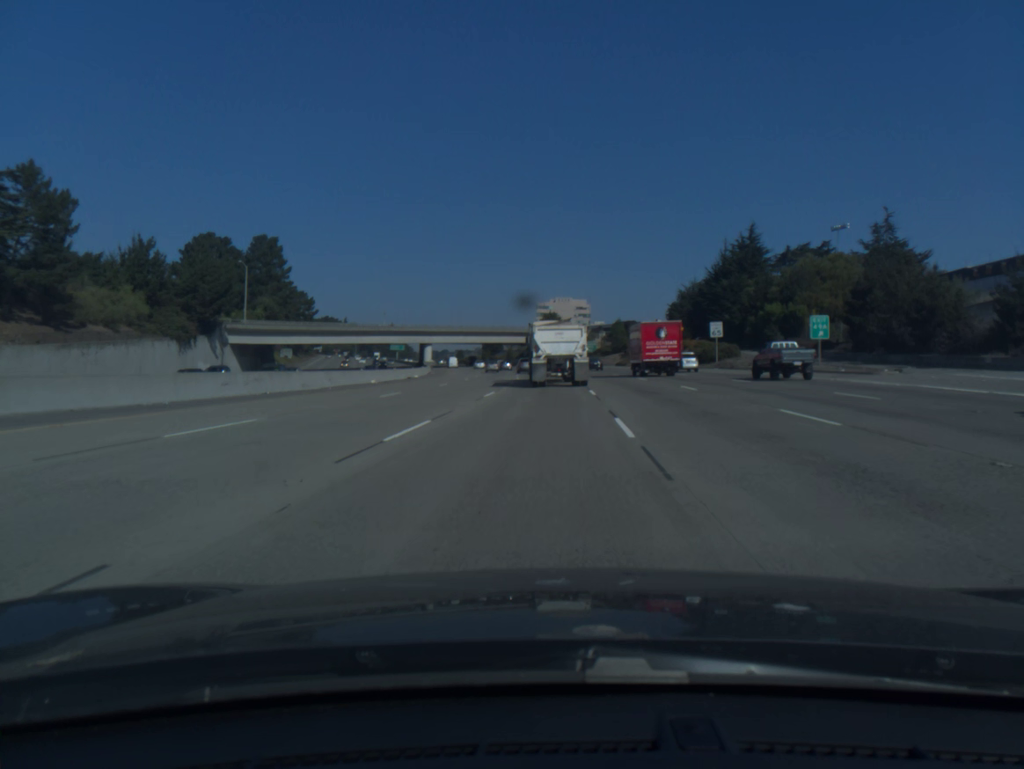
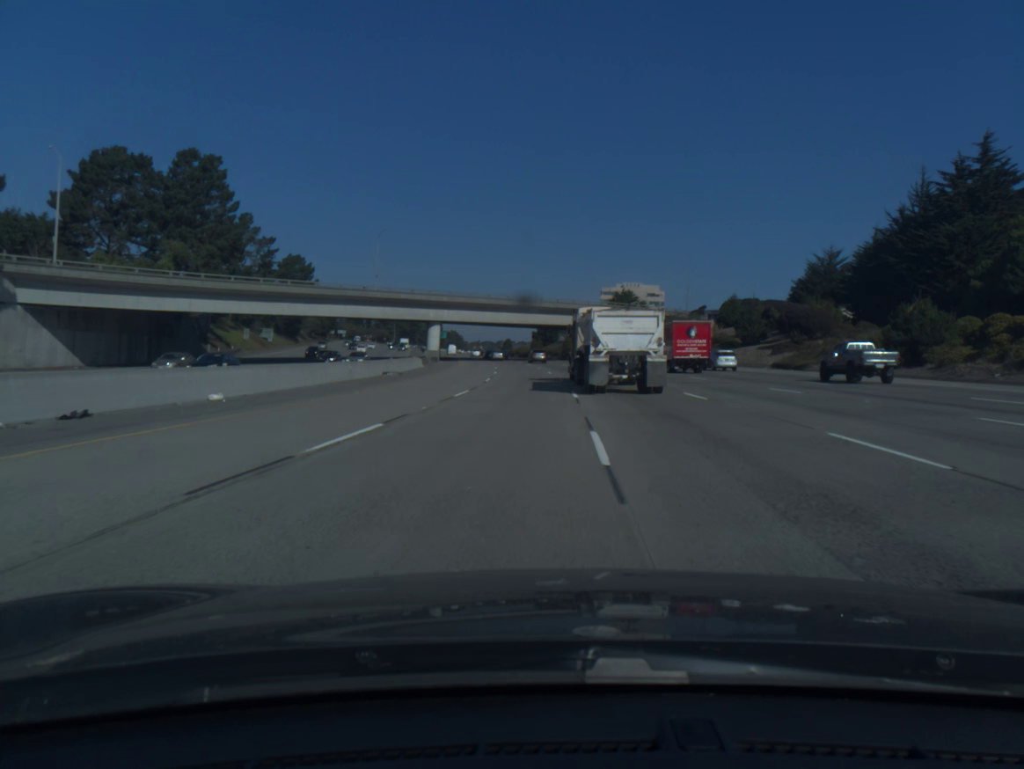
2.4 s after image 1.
(-2.1, +60.0) m; -4°
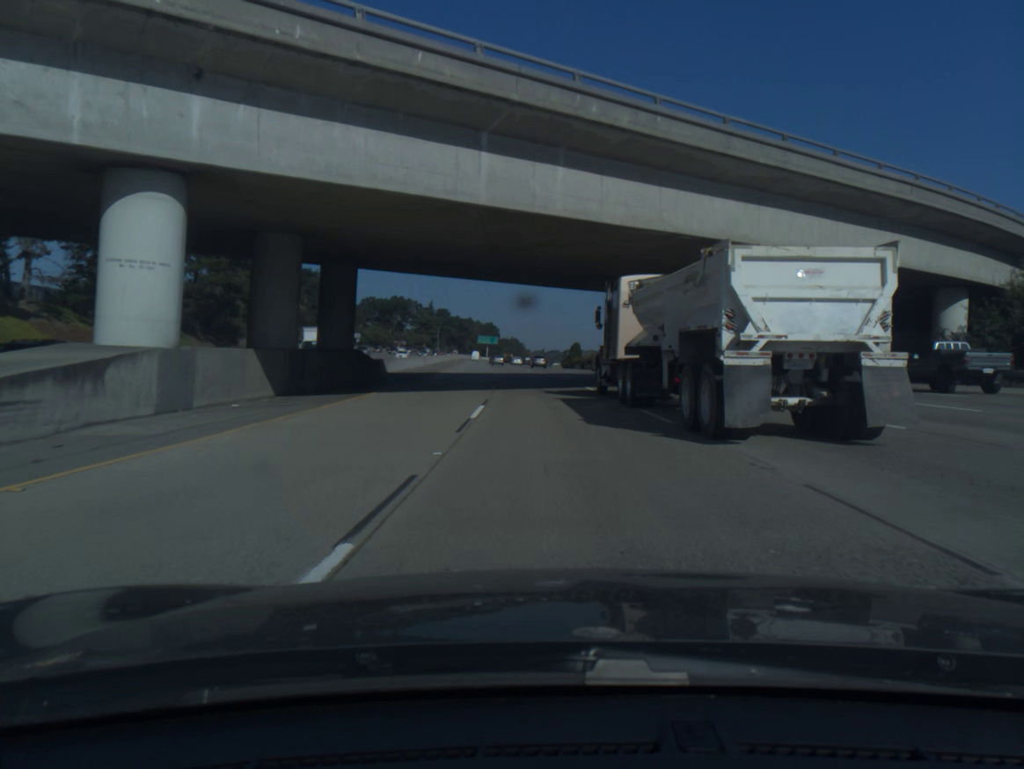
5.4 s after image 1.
(-3.3, +79.9) m; -5°
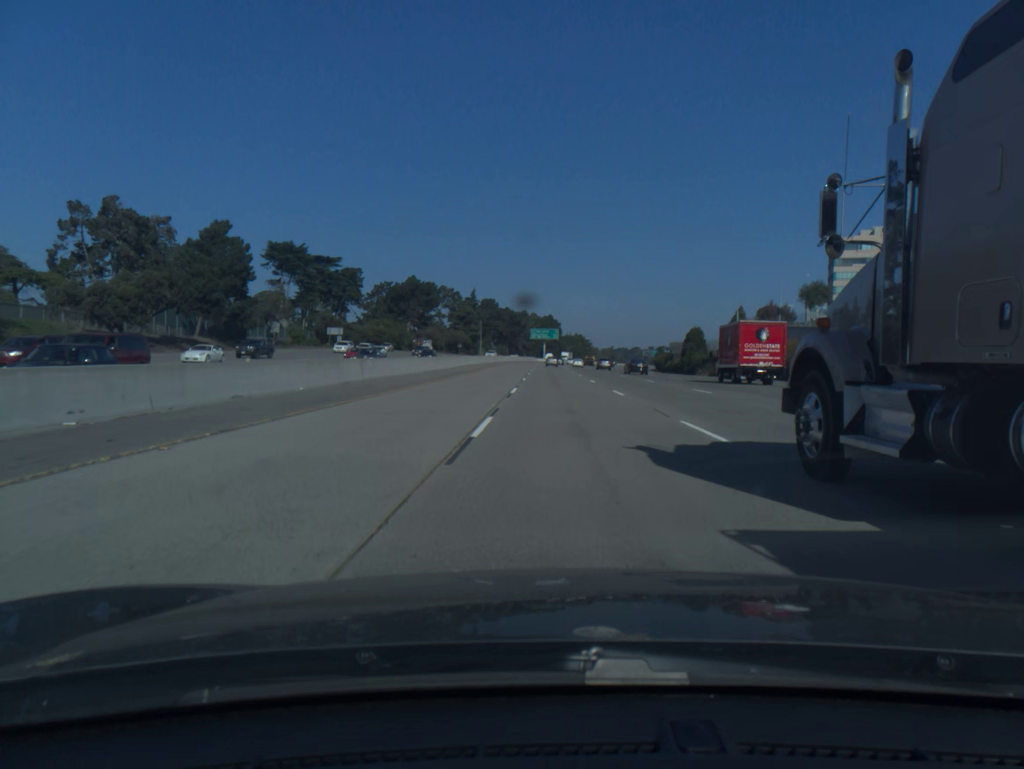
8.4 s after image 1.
(-4.3, +85.0) m; -5°
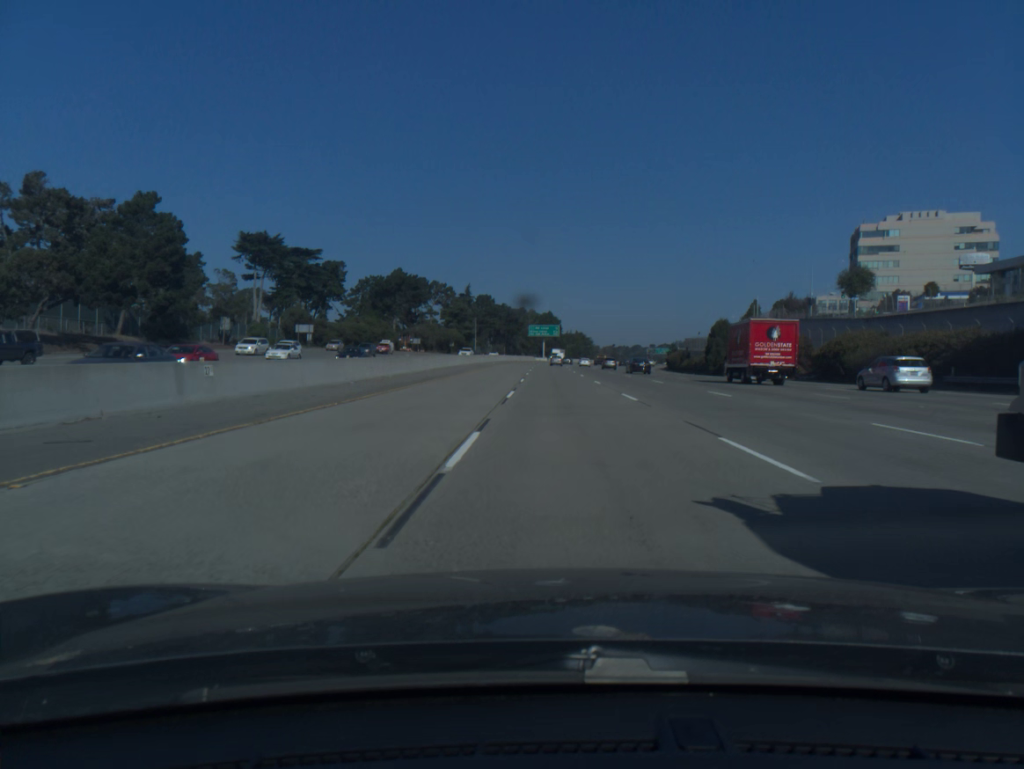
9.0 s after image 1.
(0.0, +17.6) m; 0°
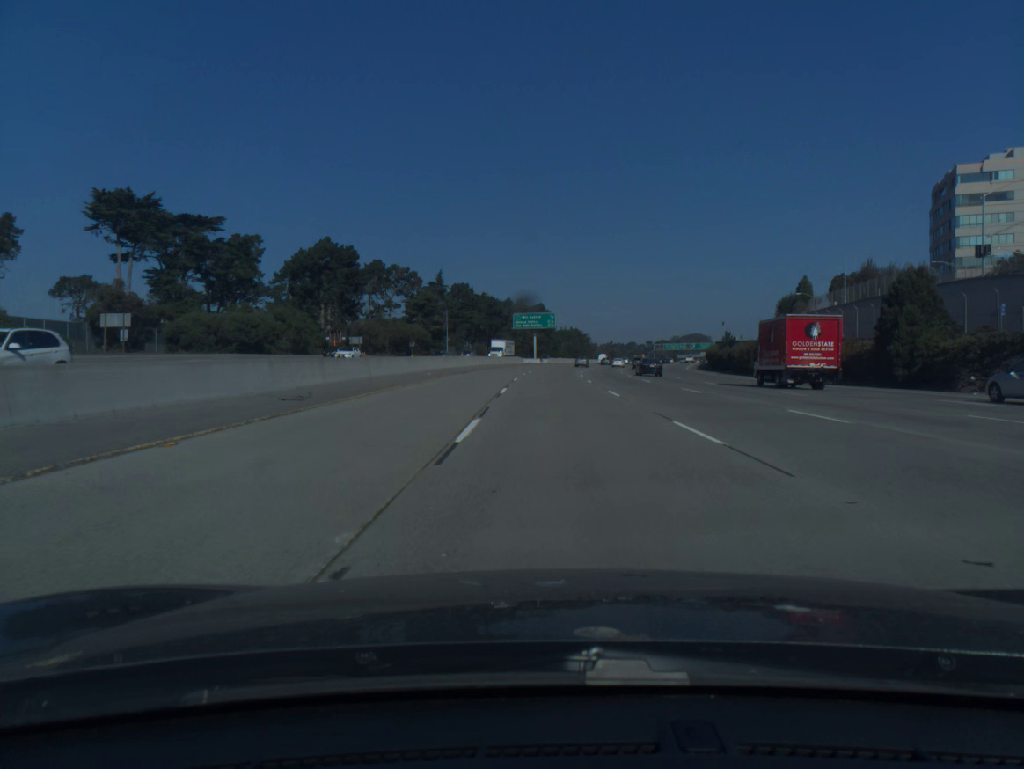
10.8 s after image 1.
(+0.1, +53.9) m; +1°
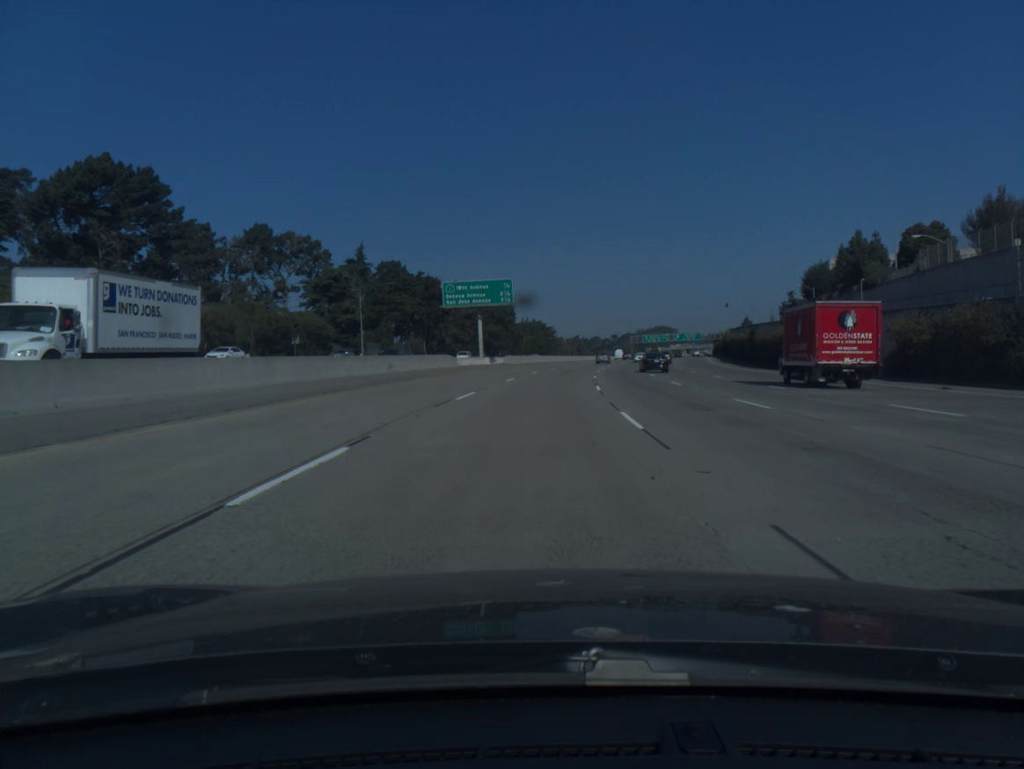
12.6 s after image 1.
(+1.1, +54.9) m; +3°
